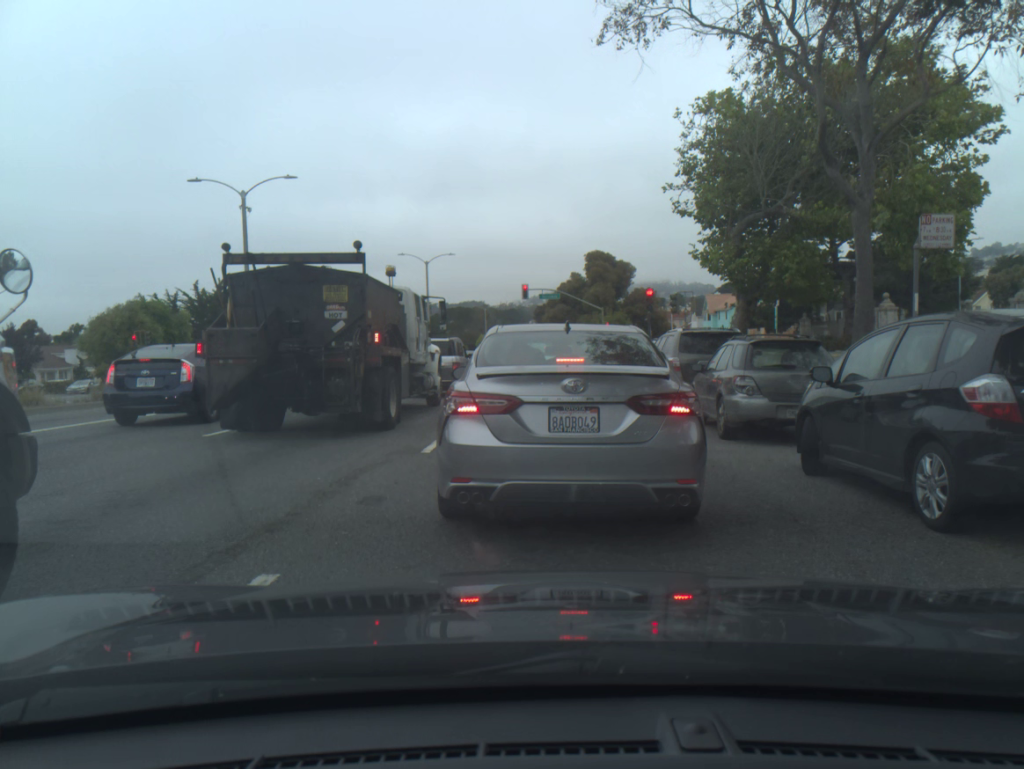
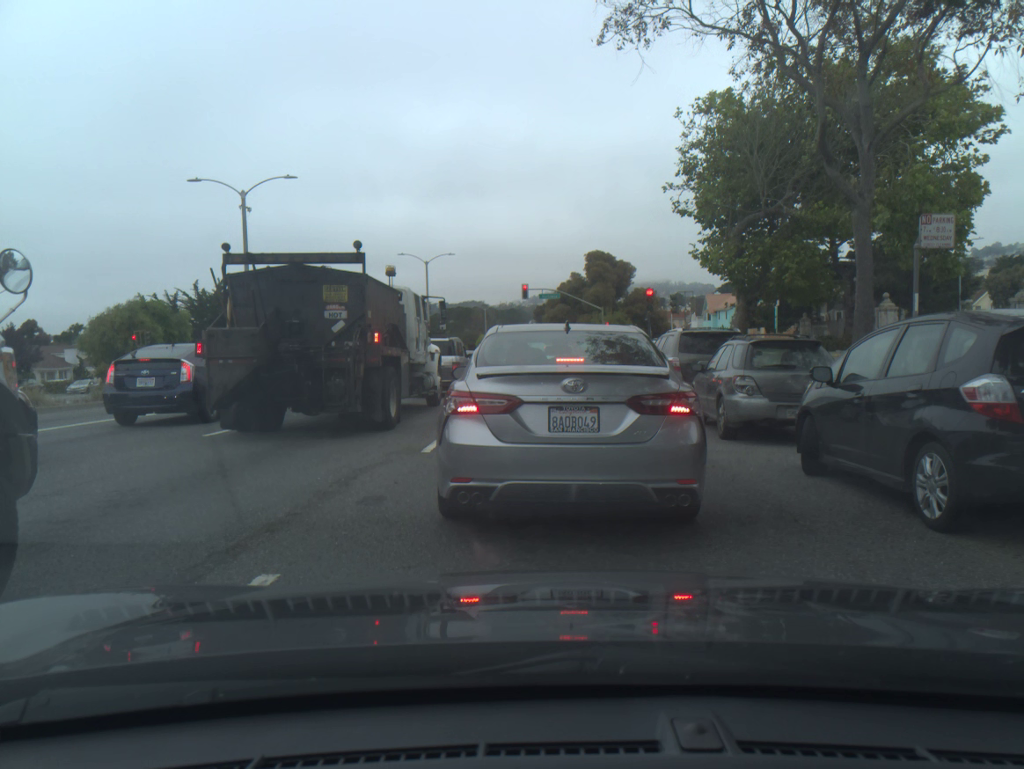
(0.0, 0.0) m; 0°
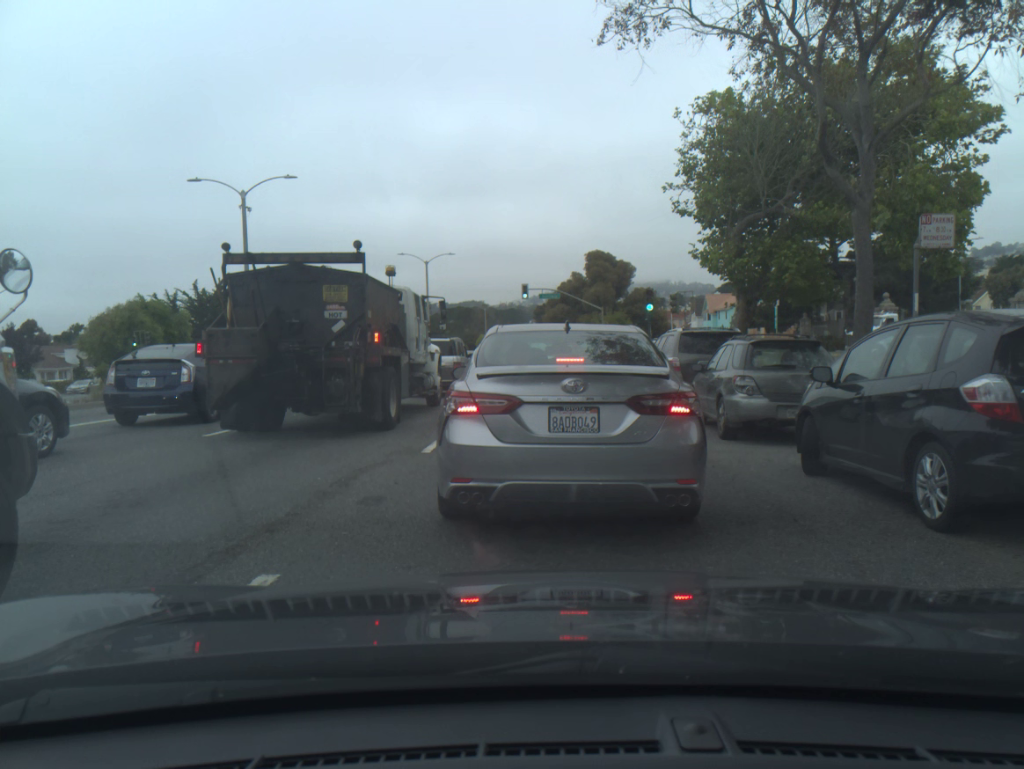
(0.0, 0.0) m; -1°
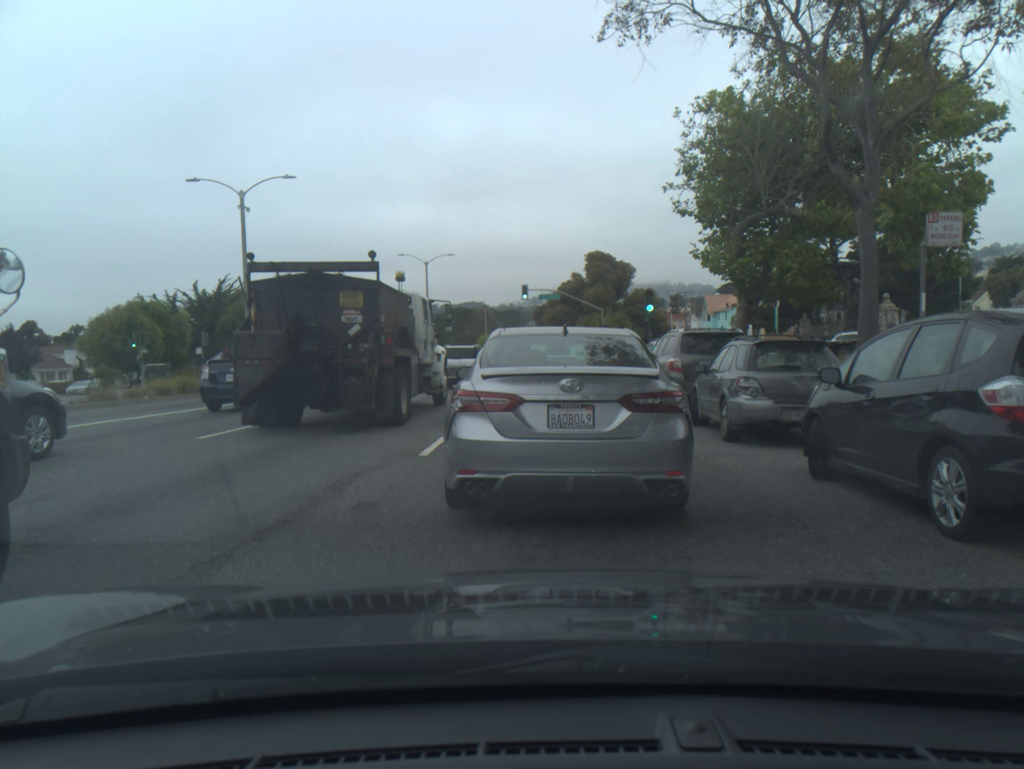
(0.0, +0.1) m; -1°
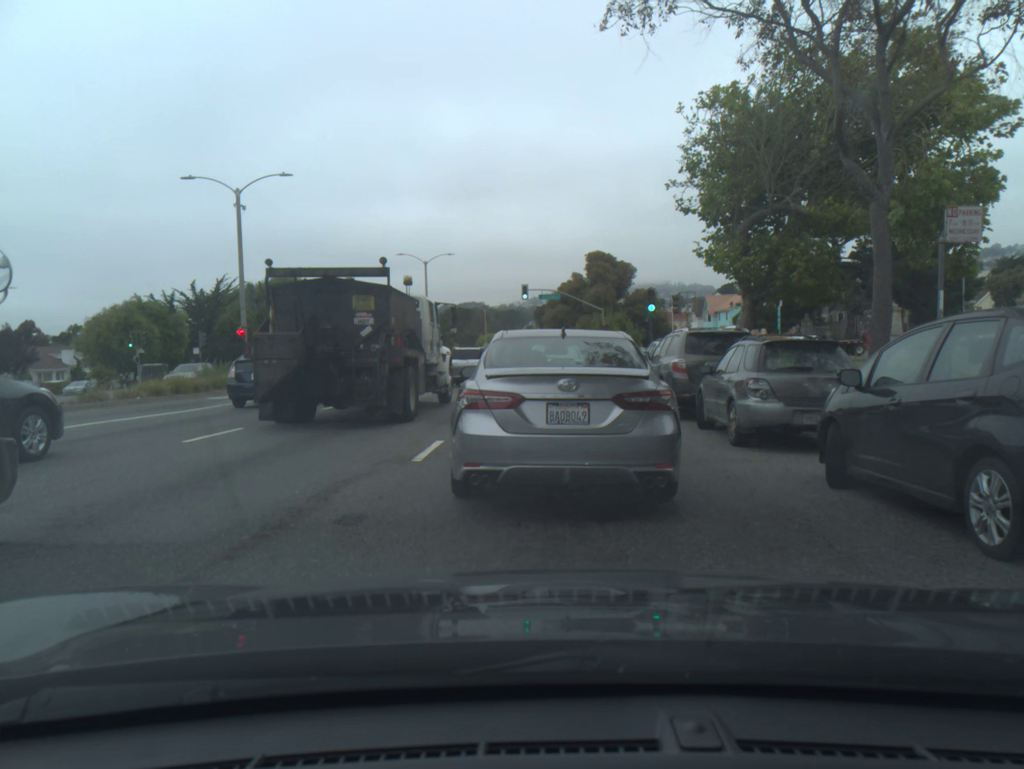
(0.0, +0.4) m; 0°
